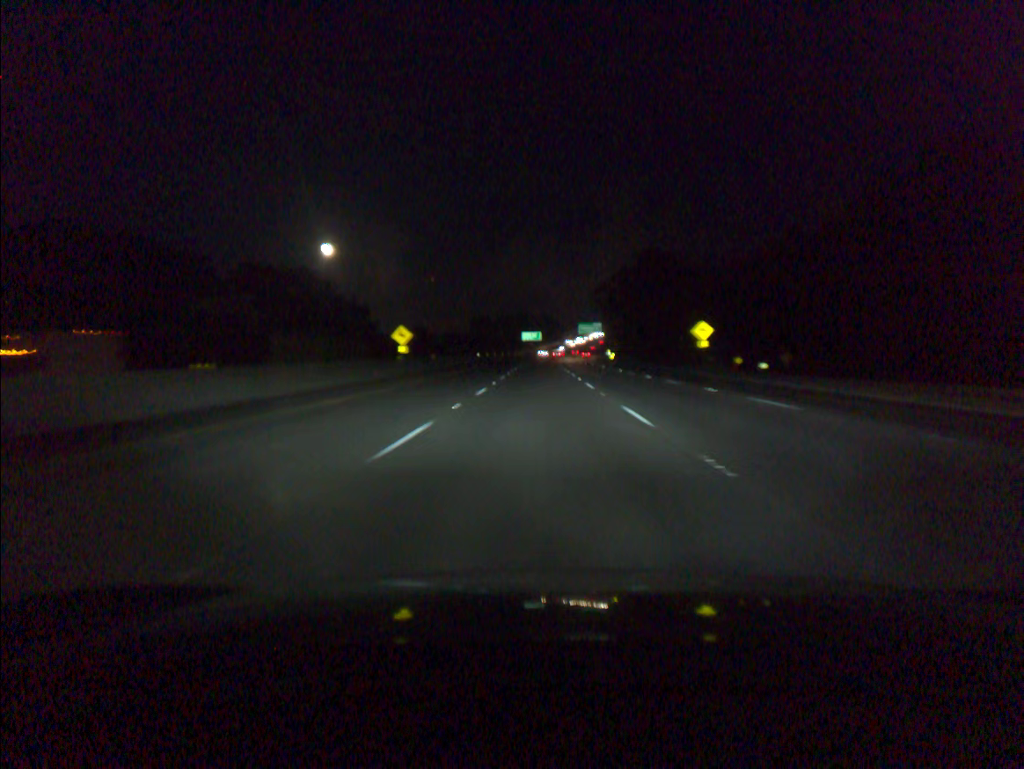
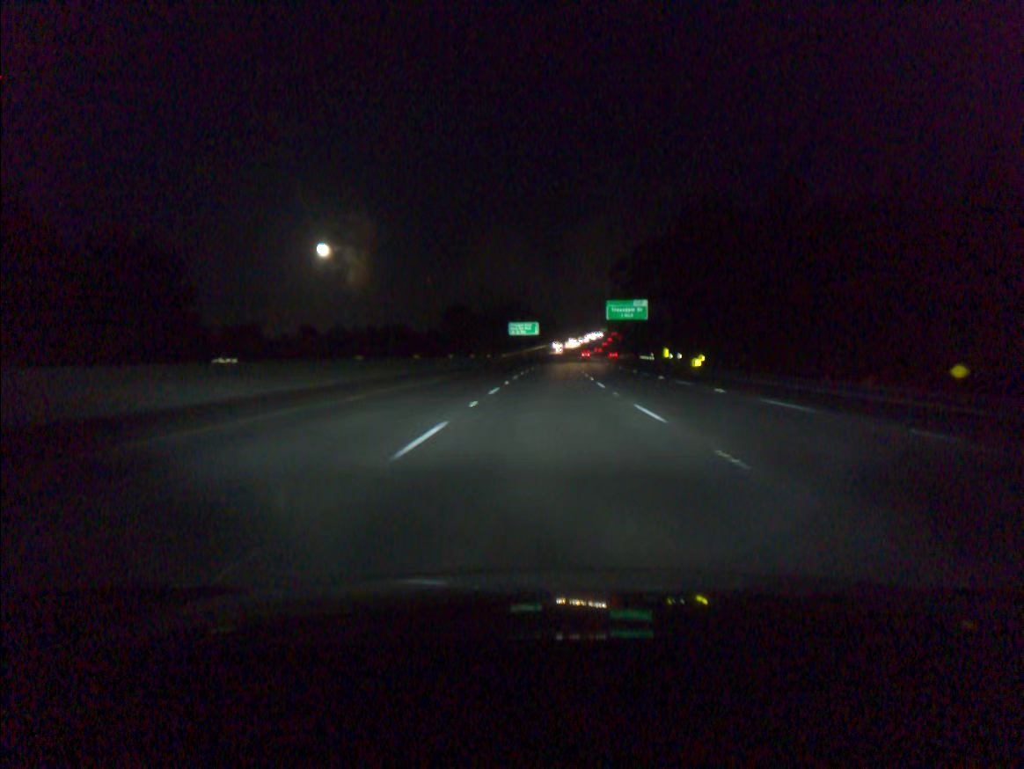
(-0.1, +87.0) m; 0°
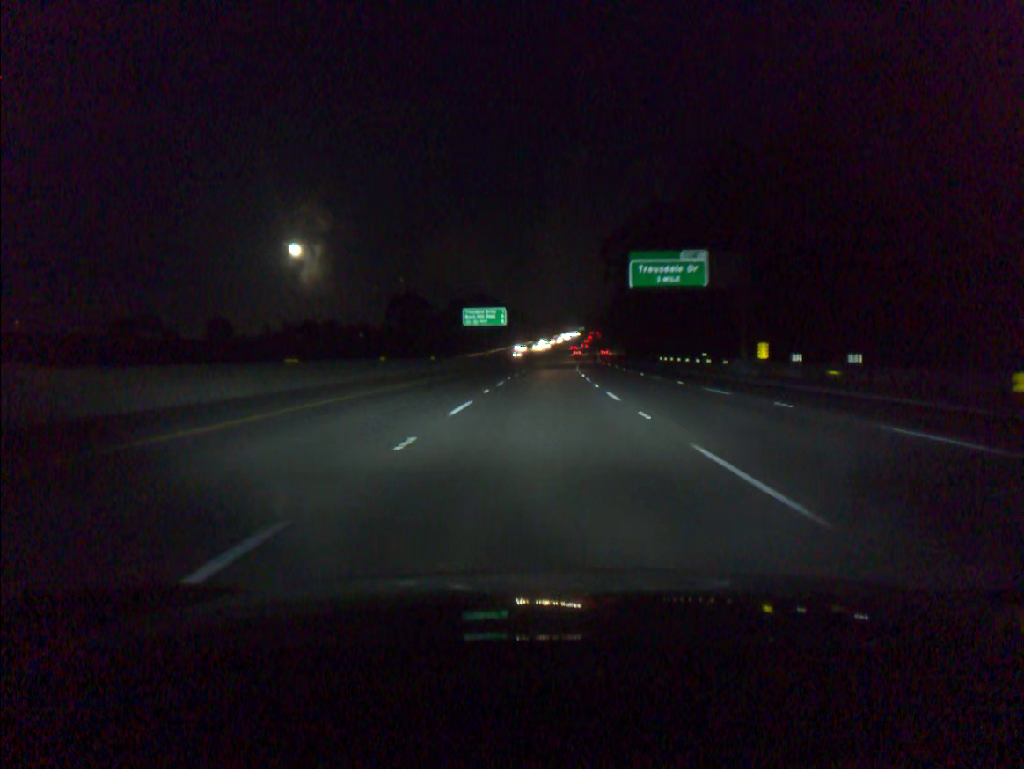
(+0.9, +51.9) m; +2°
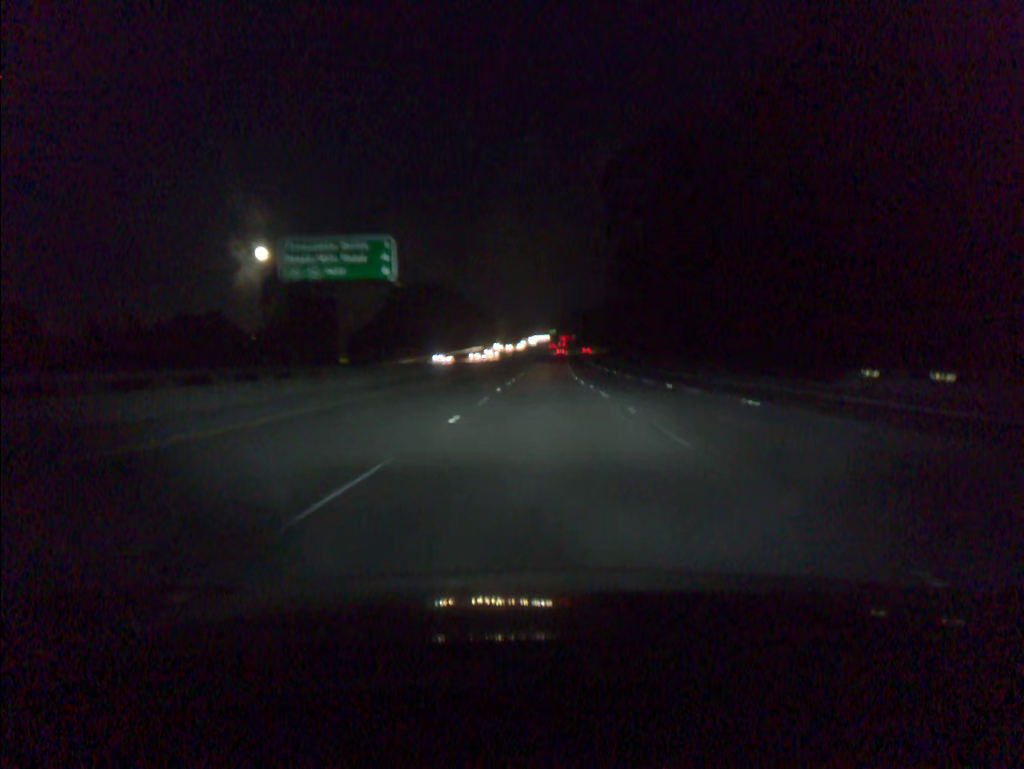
(+1.4, +69.2) m; +2°
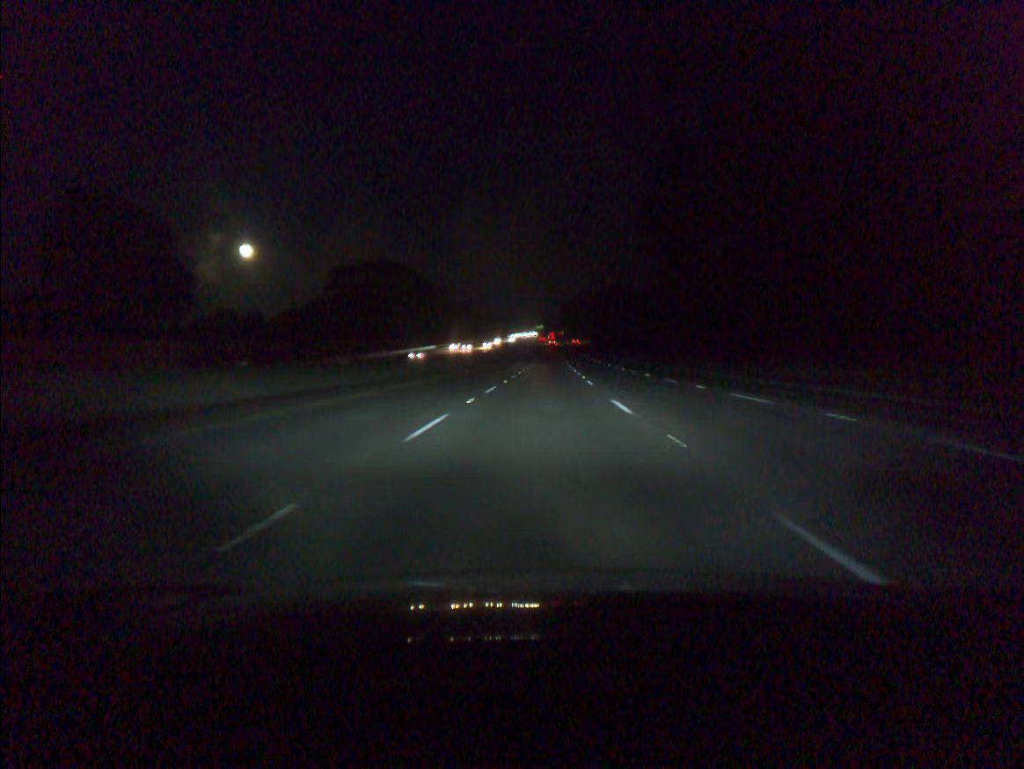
(+0.6, +52.1) m; +1°
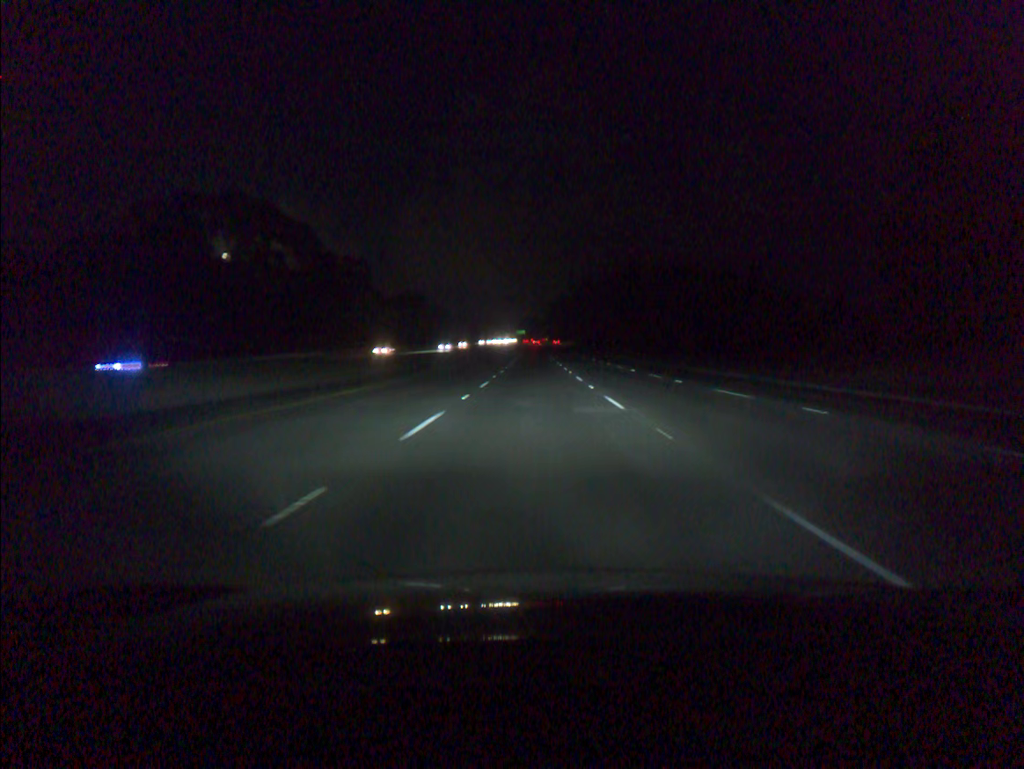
(+1.2, +86.7) m; +1°
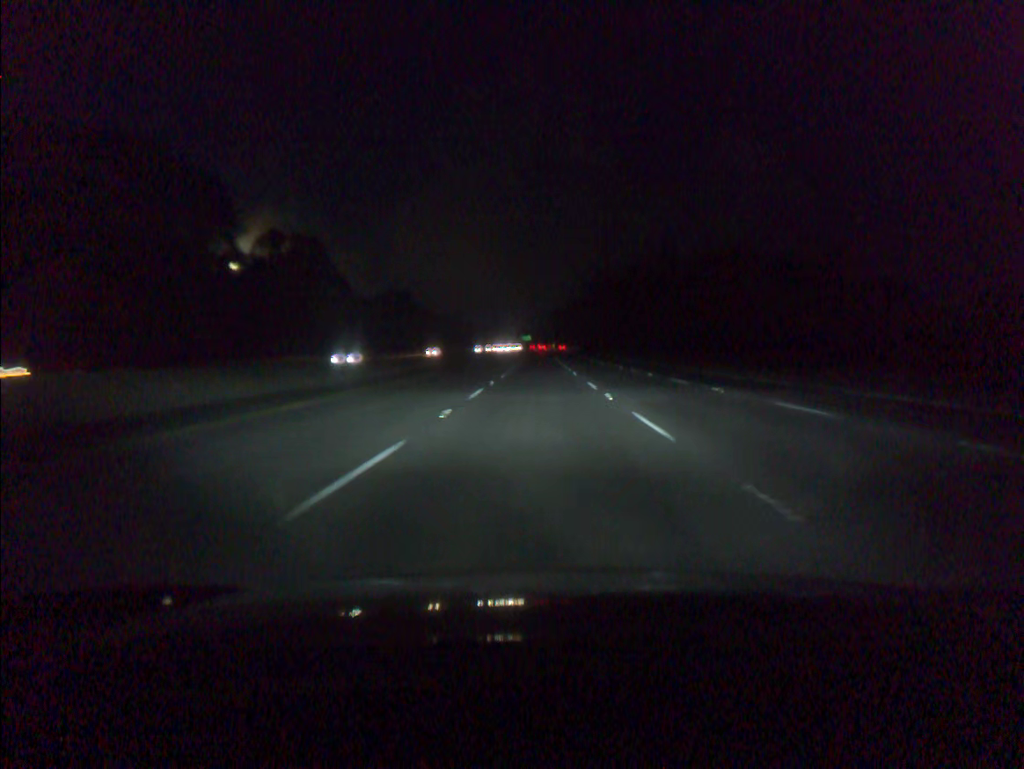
(-0.2, +34.5) m; -1°
